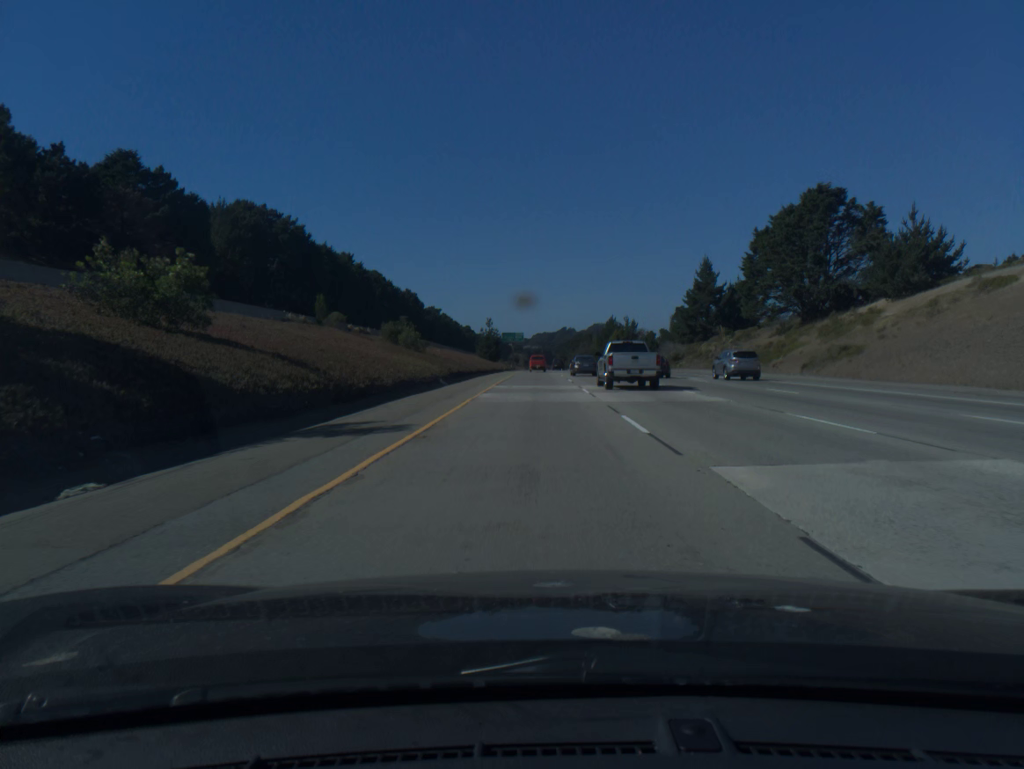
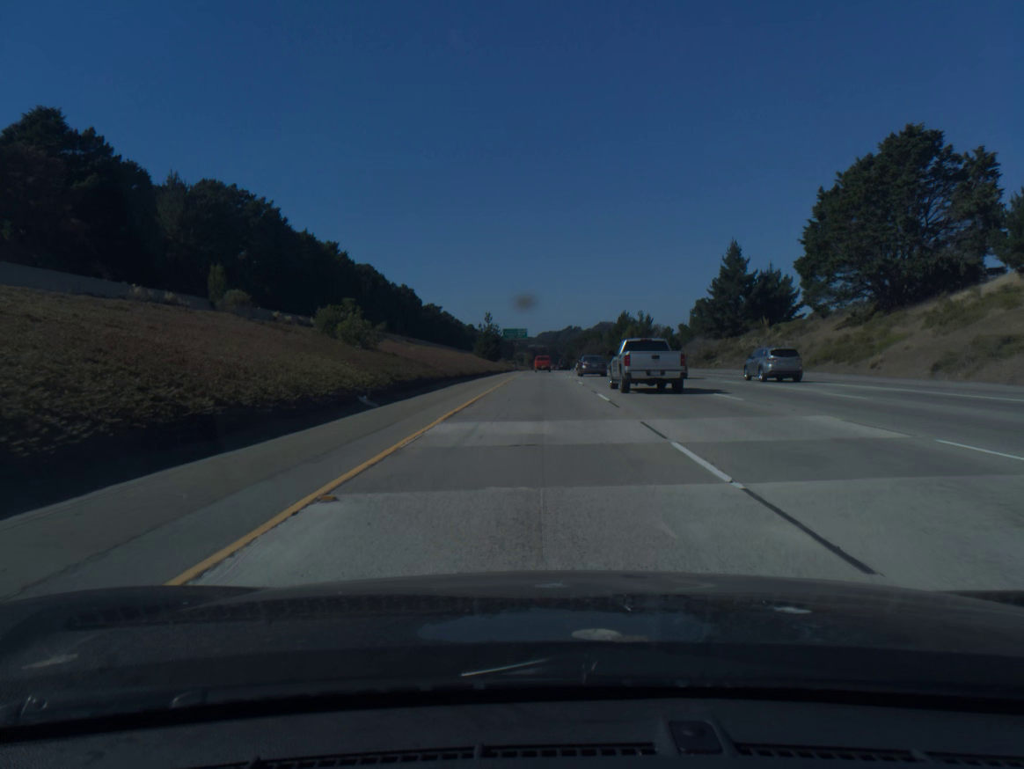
(0.0, +20.2) m; 0°
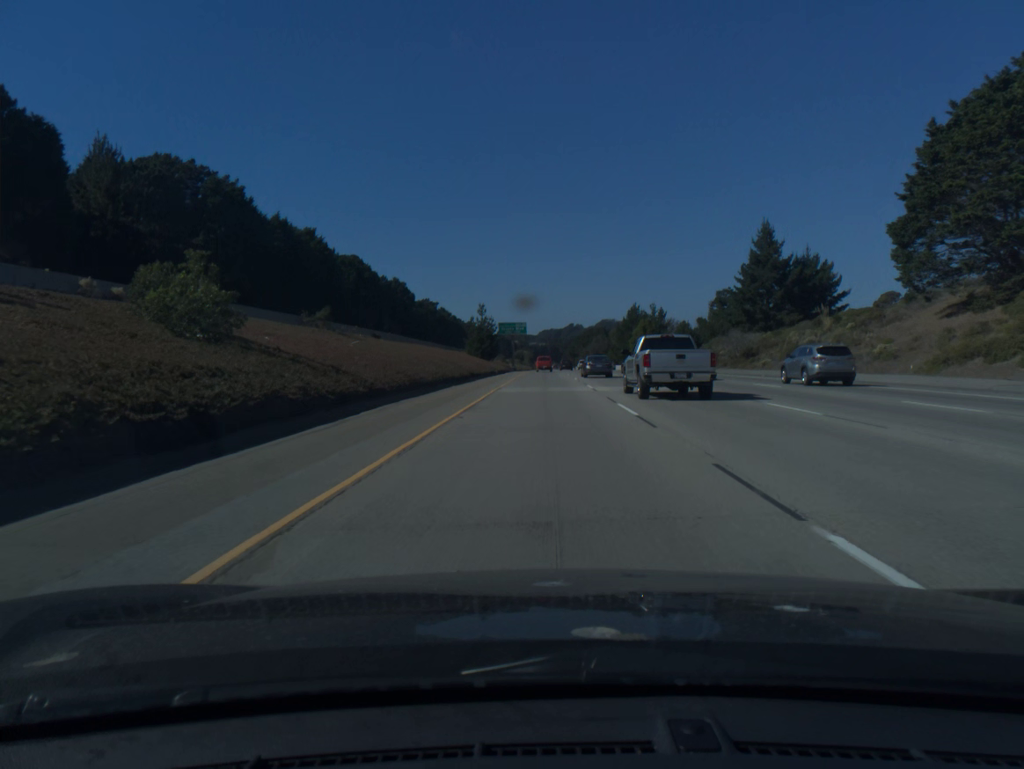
(0.0, +20.3) m; 0°
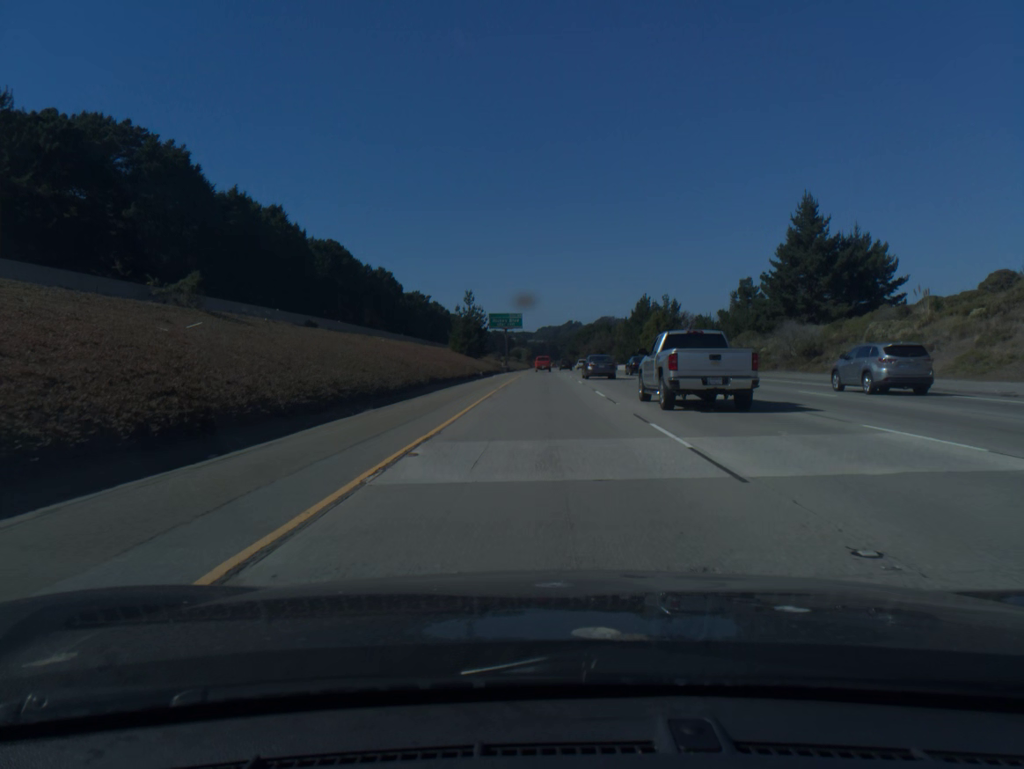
(0.0, +20.4) m; 0°
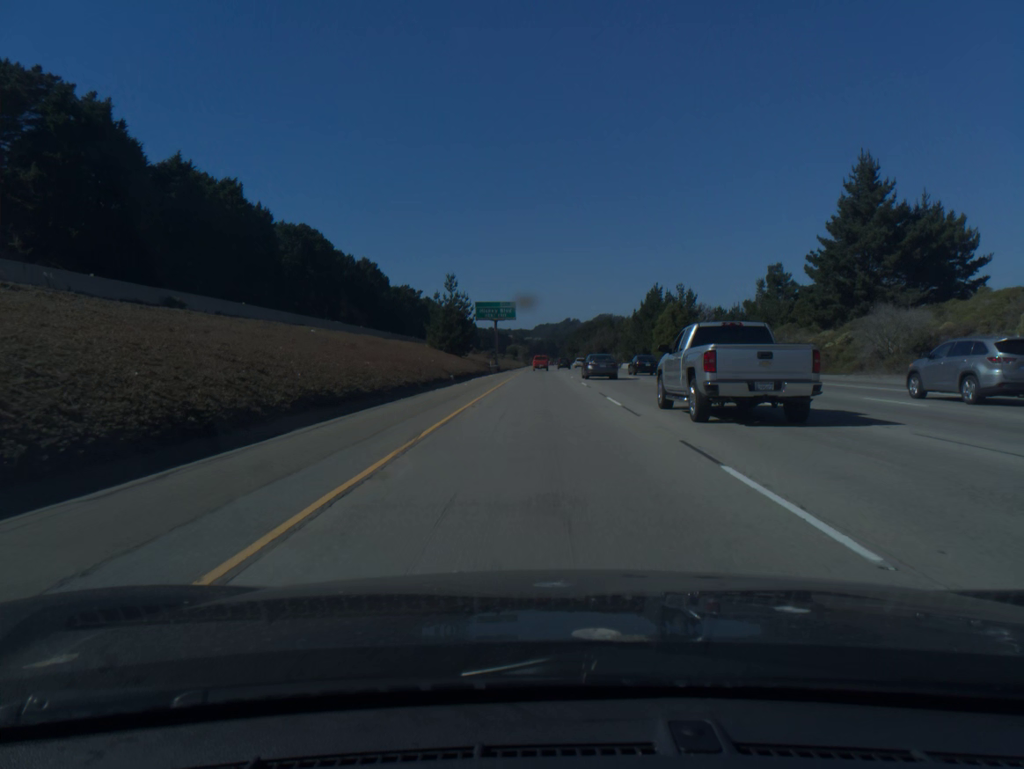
(0.0, +20.5) m; 0°
